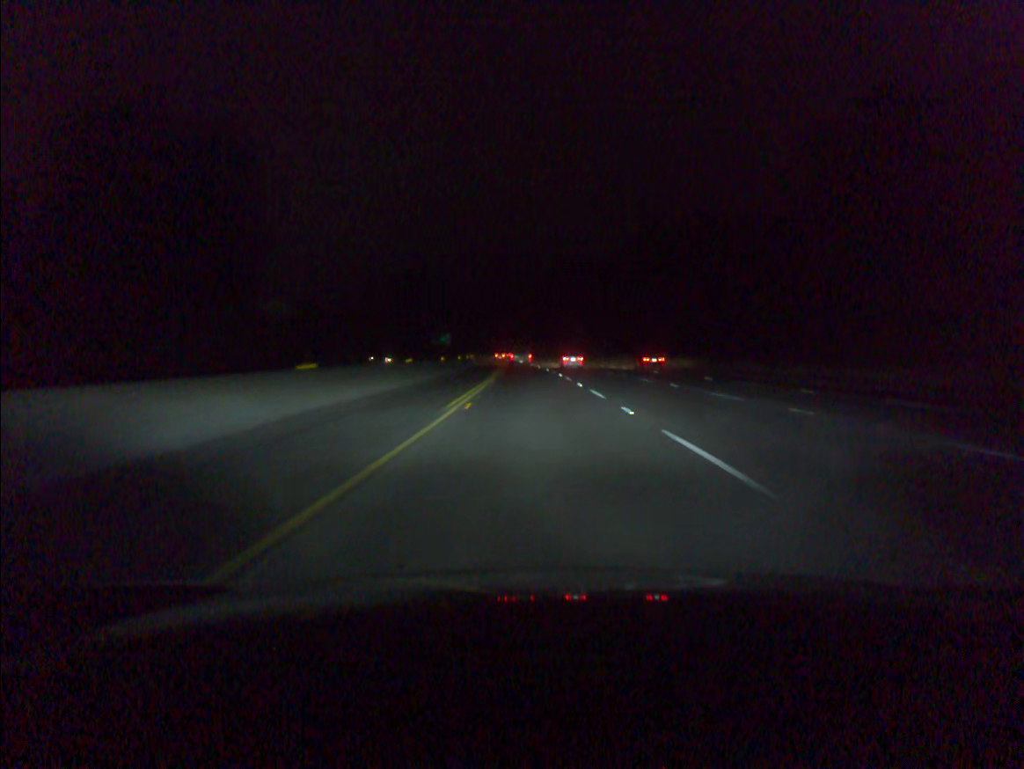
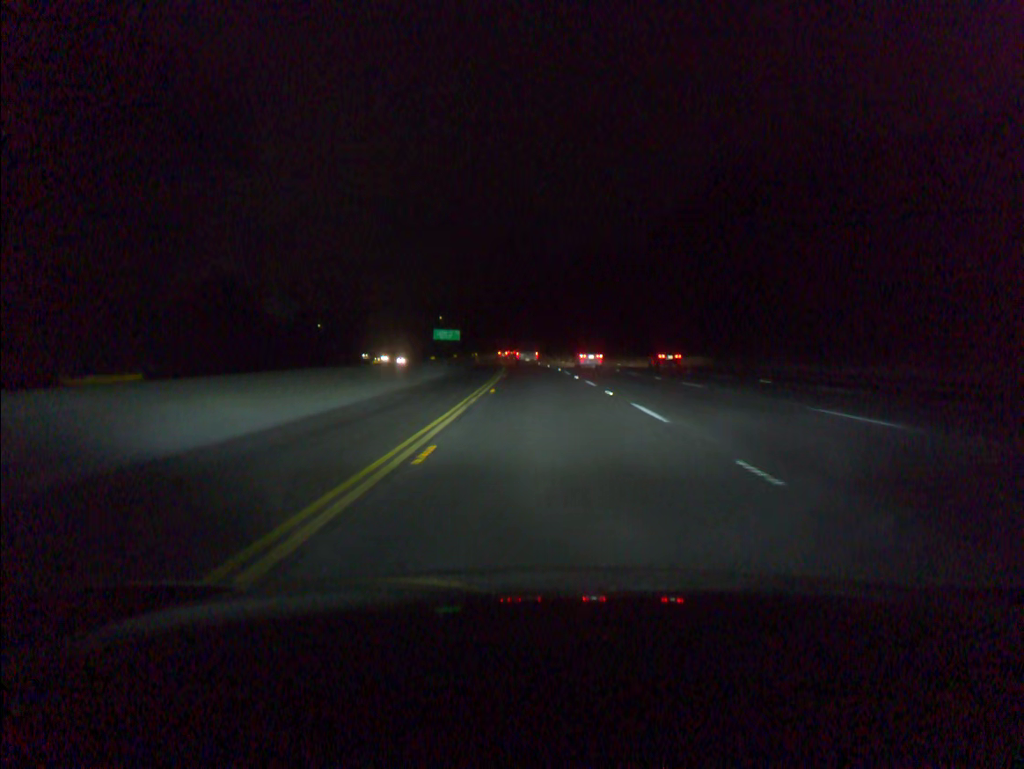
(-0.6, +37.7) m; -2°
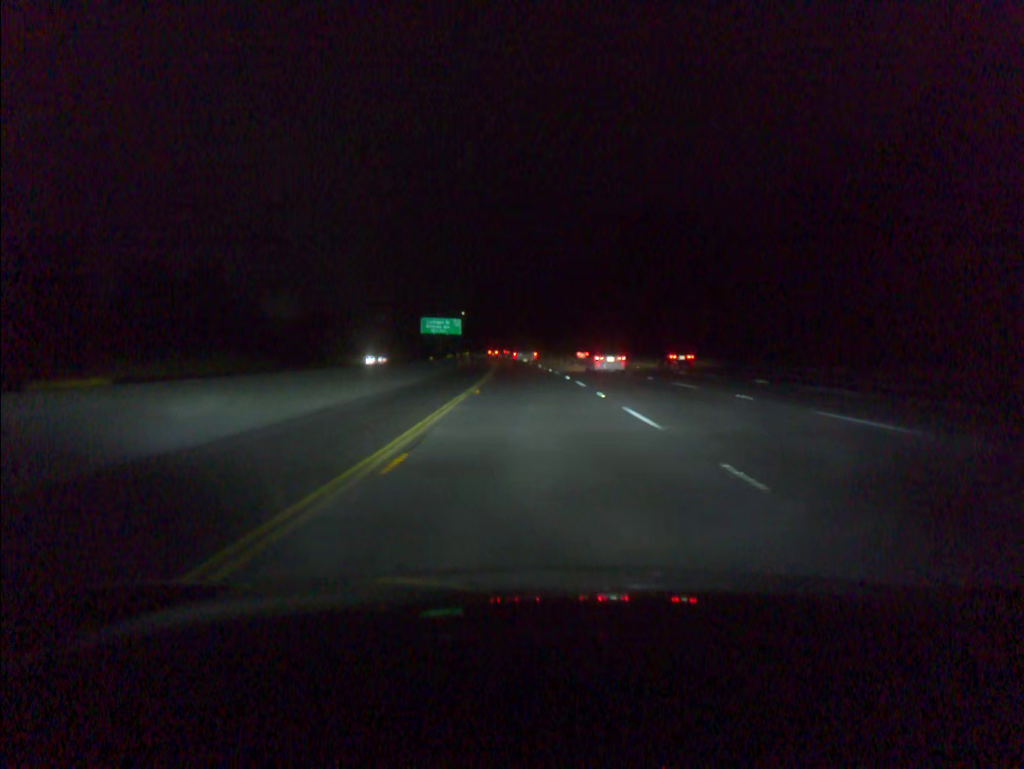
(-1.4, +73.4) m; -2°
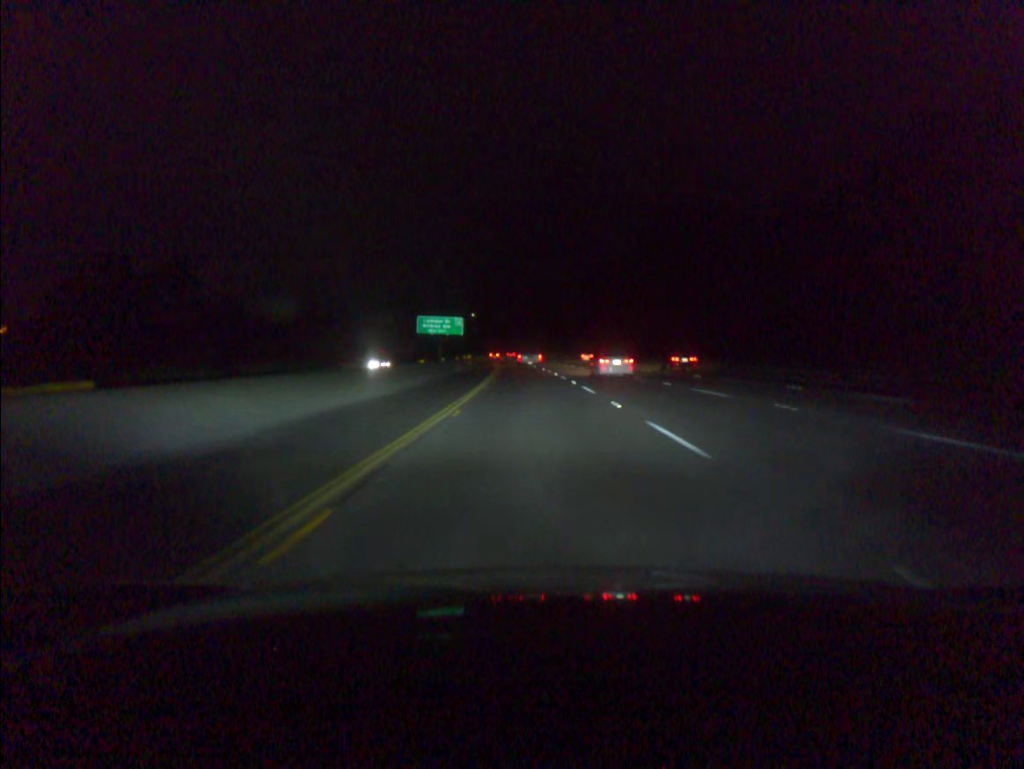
(-0.1, +18.0) m; -1°
